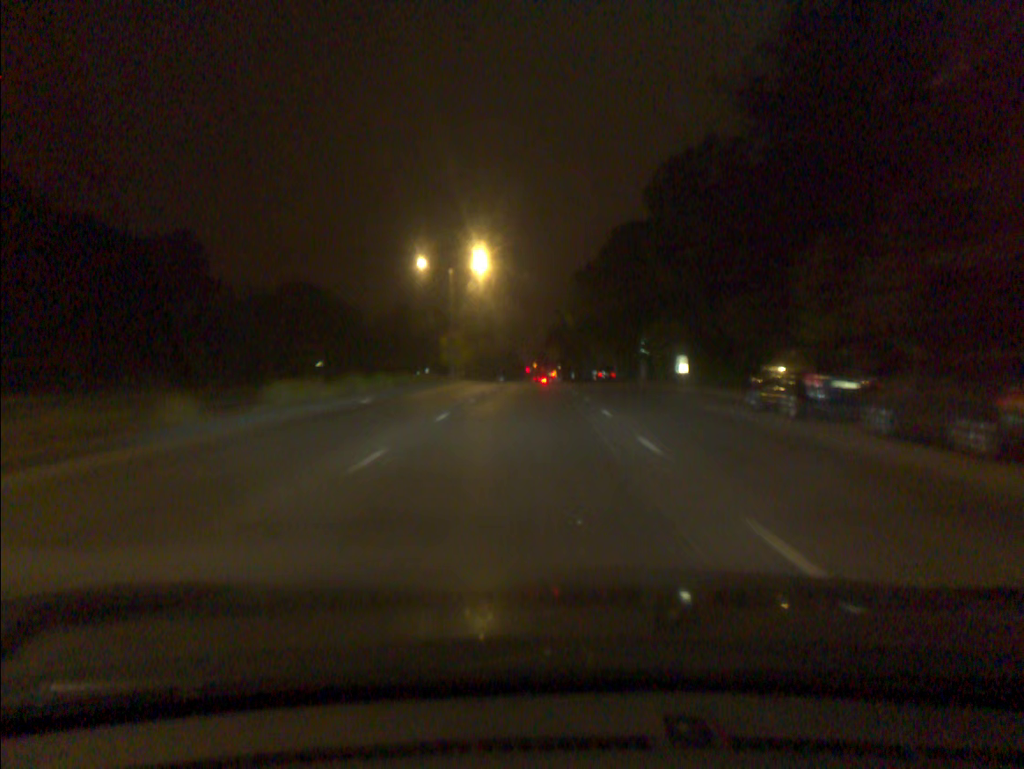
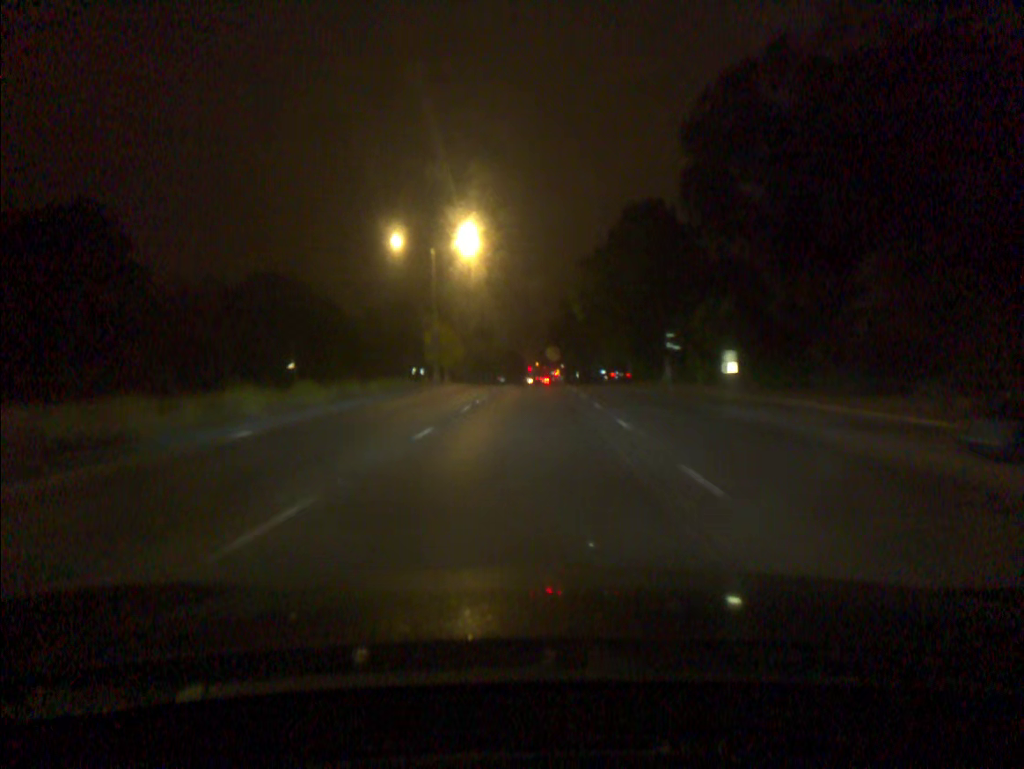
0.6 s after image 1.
(0.0, +10.4) m; 0°
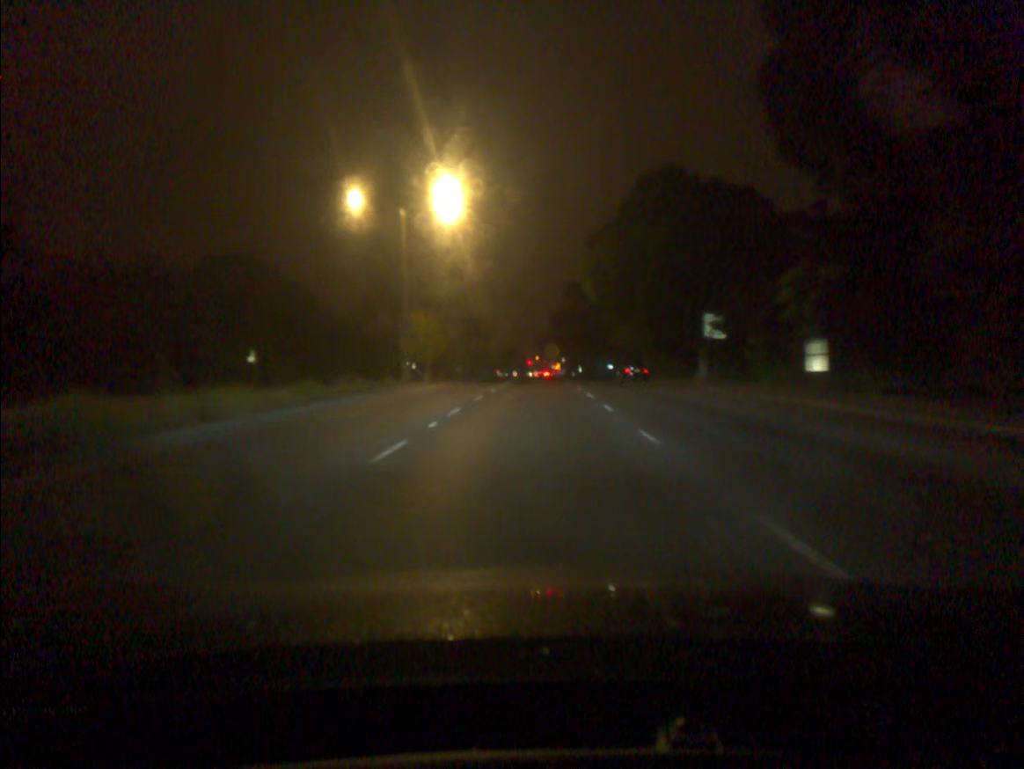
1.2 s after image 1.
(0.0, +10.5) m; 0°
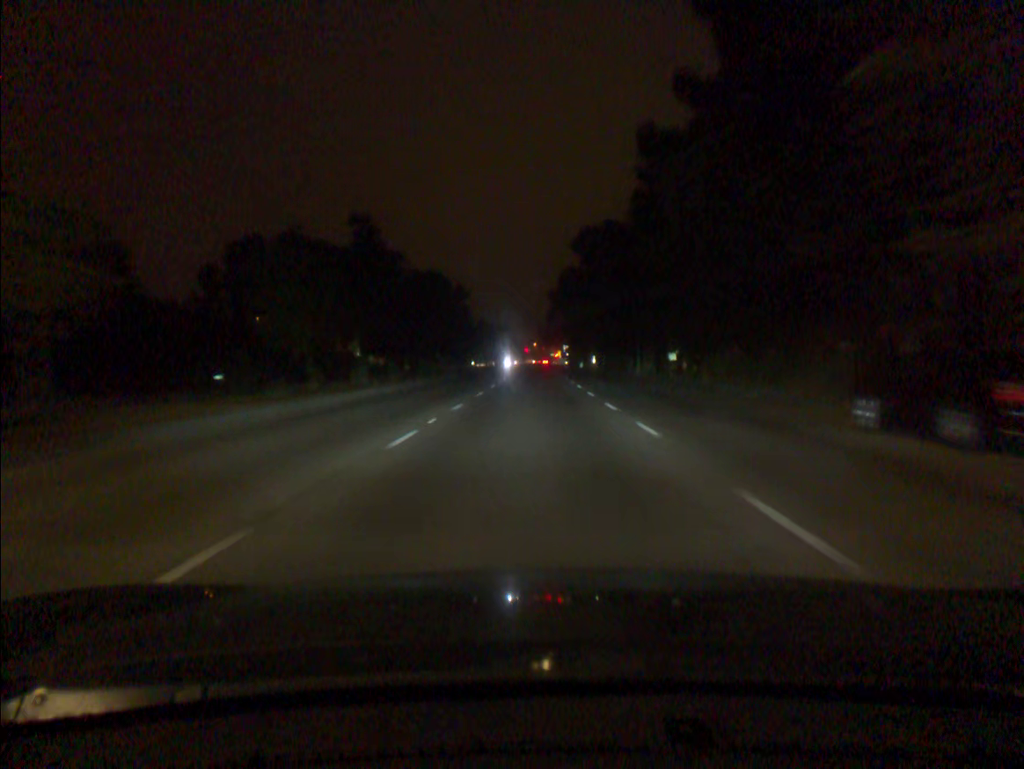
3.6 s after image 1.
(+0.1, +43.2) m; 0°
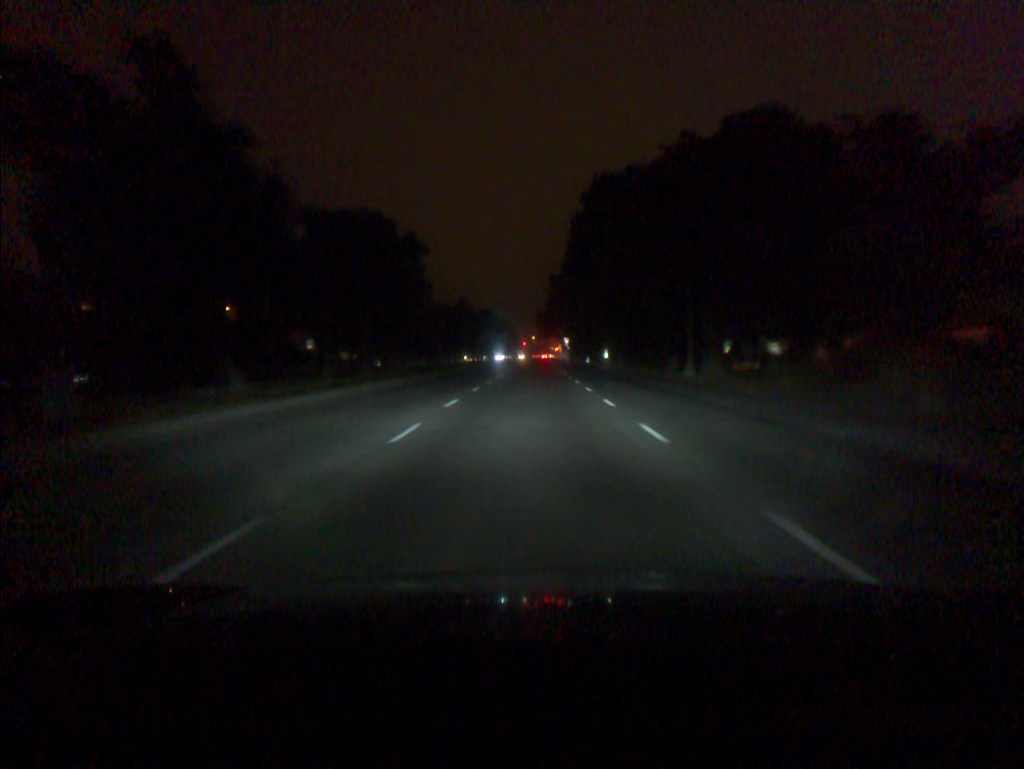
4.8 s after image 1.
(0.0, +21.8) m; 0°
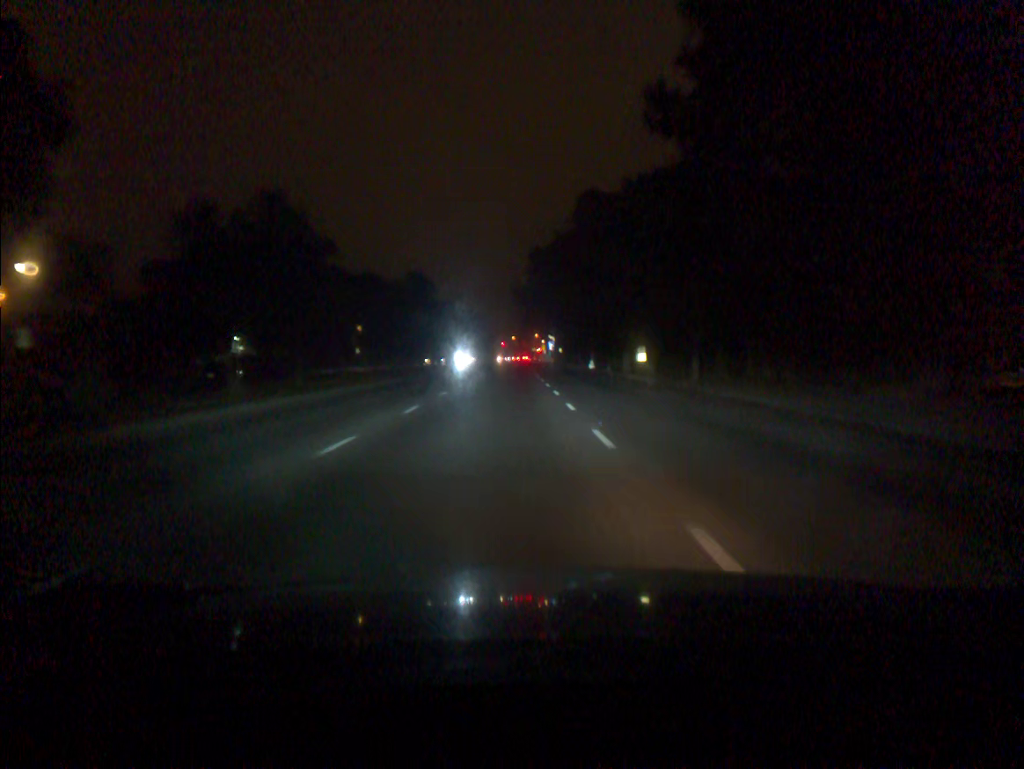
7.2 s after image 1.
(+0.3, +43.7) m; +1°
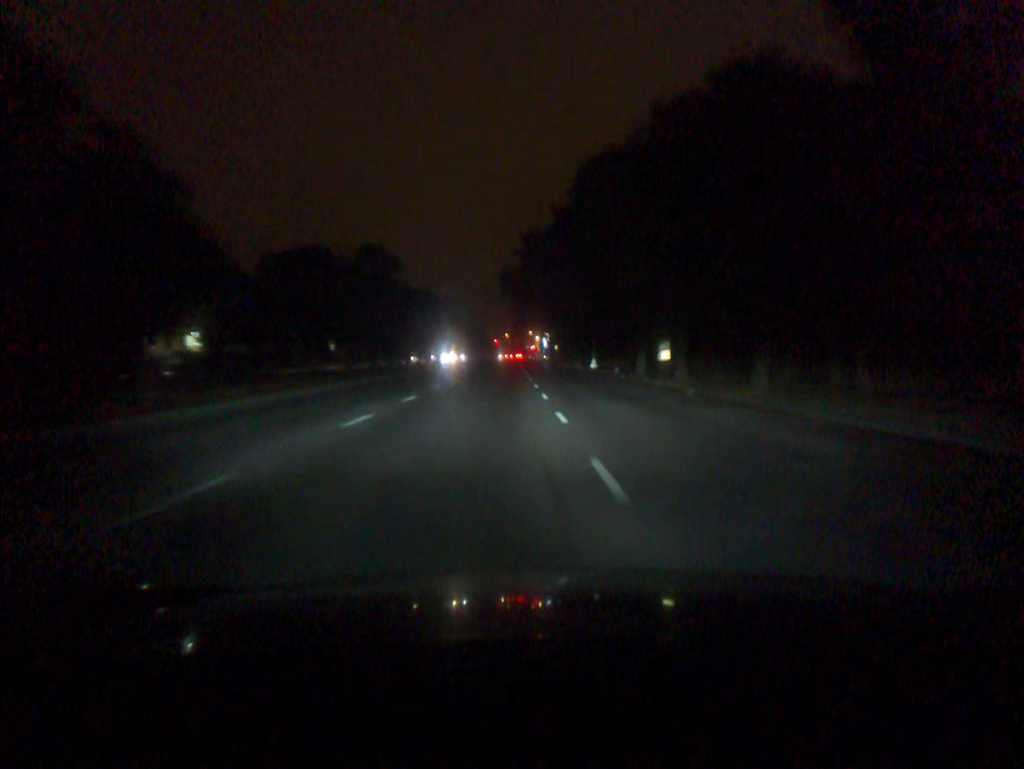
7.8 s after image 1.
(+0.1, +11.2) m; +1°
